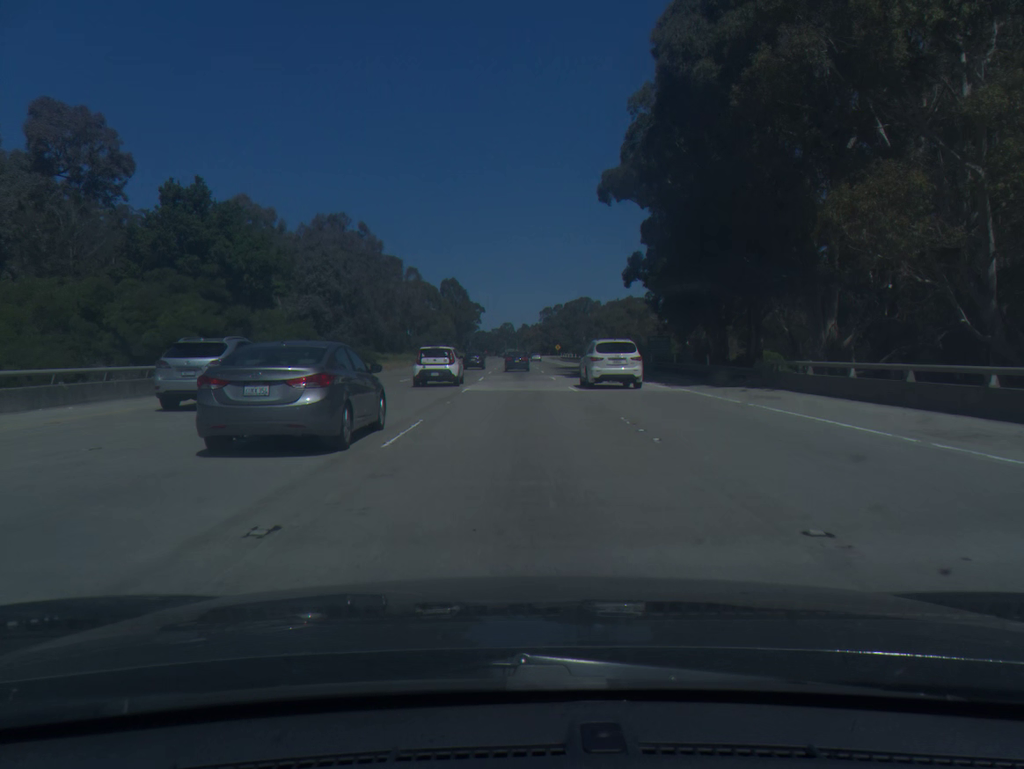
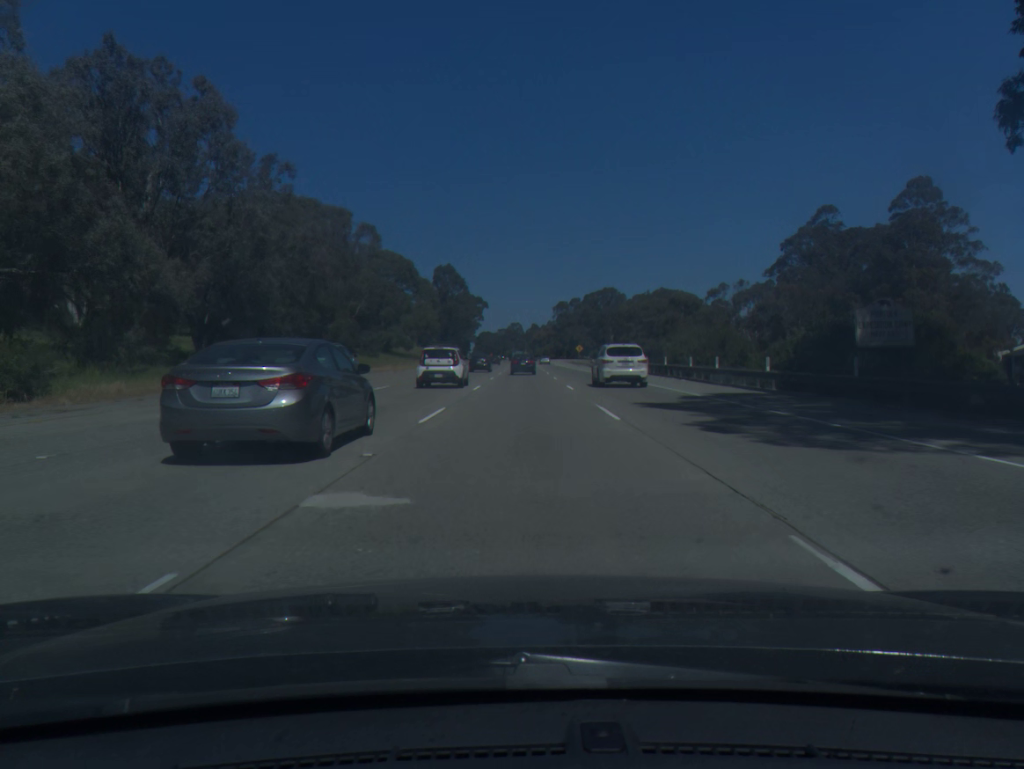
(-0.2, +53.2) m; -1°
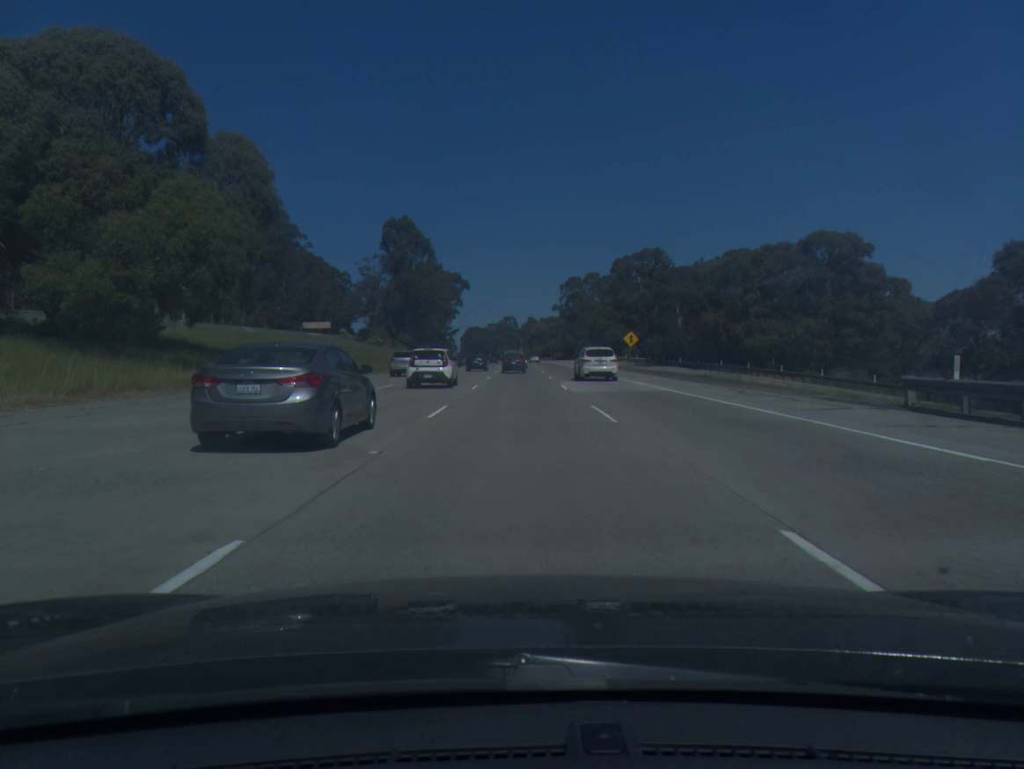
(+0.6, +86.8) m; 0°
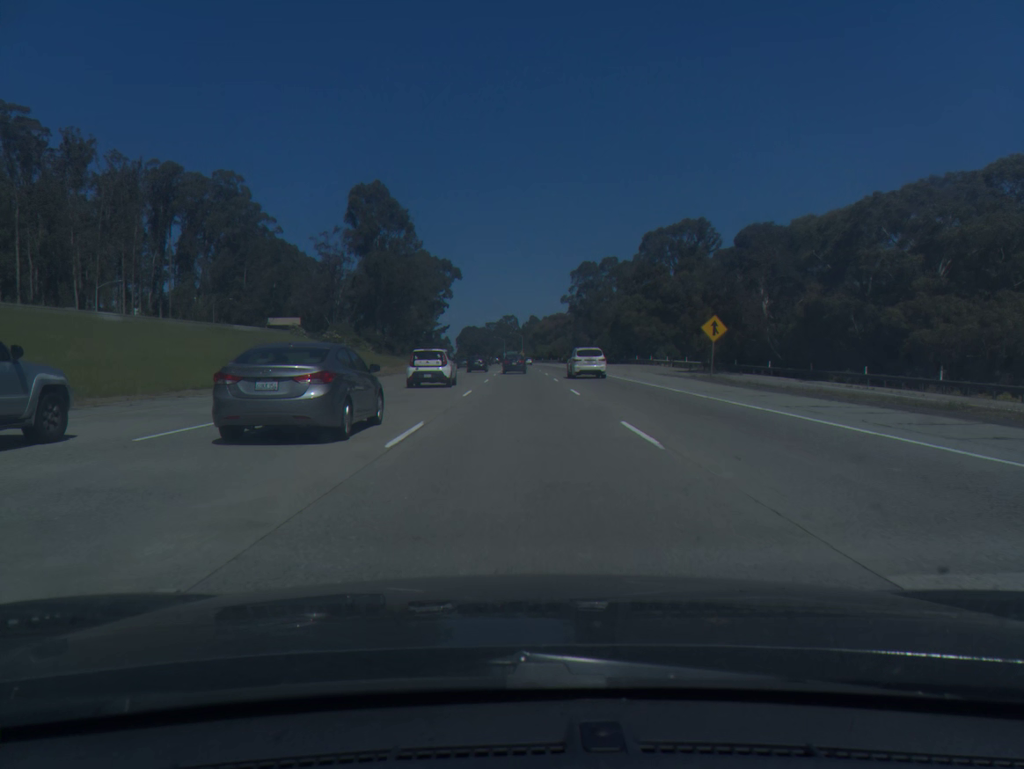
(-0.1, +34.6) m; 0°
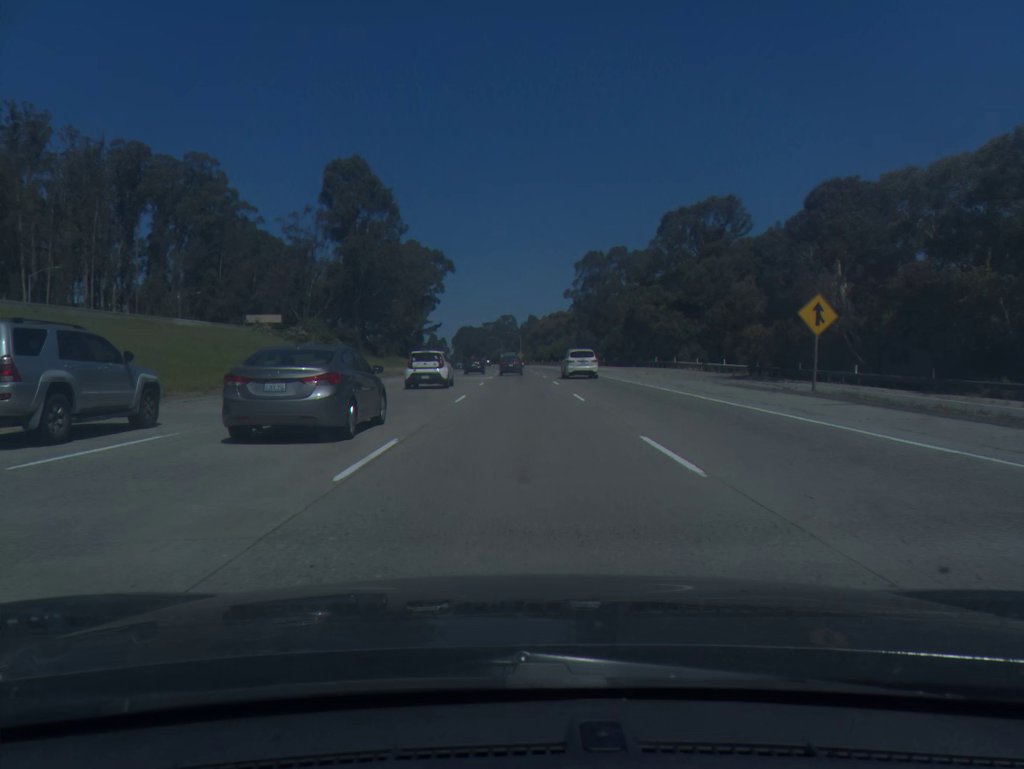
(0.0, +17.3) m; 0°
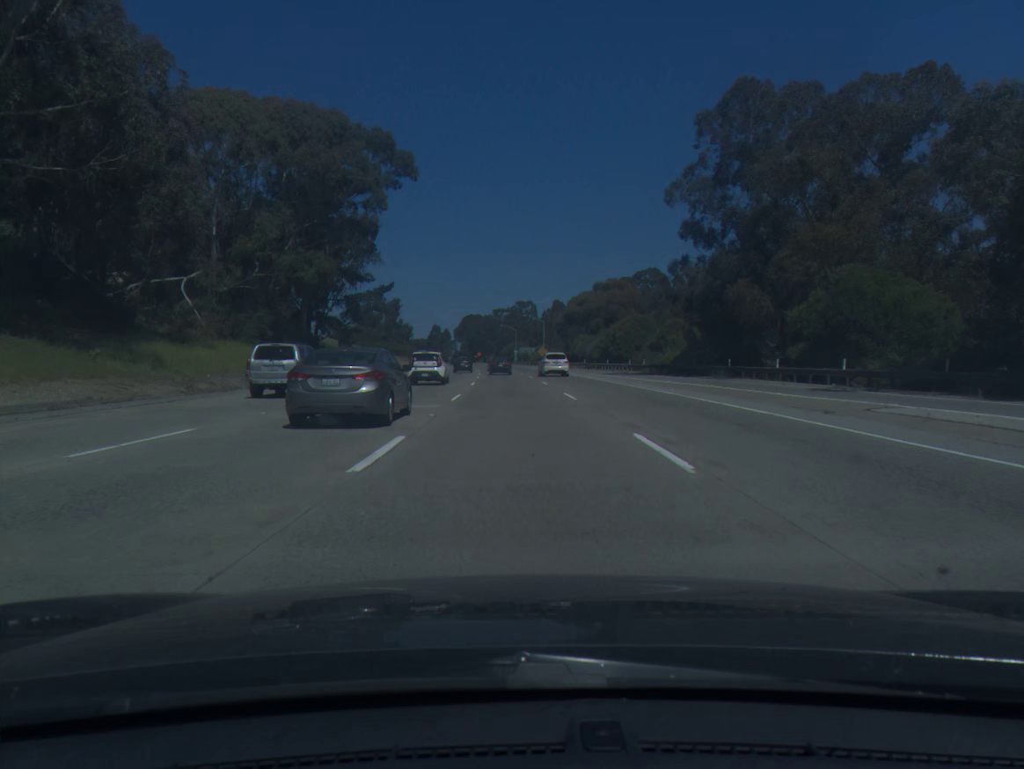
(-0.6, +86.9) m; -1°
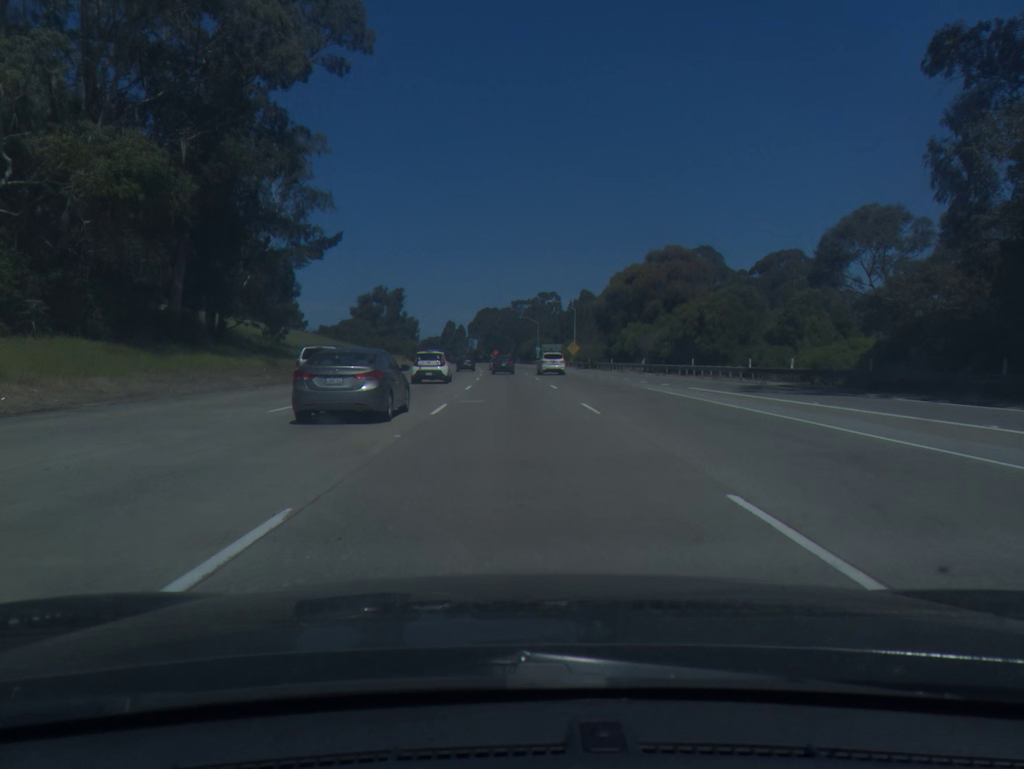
(-0.4, +35.4) m; -2°
